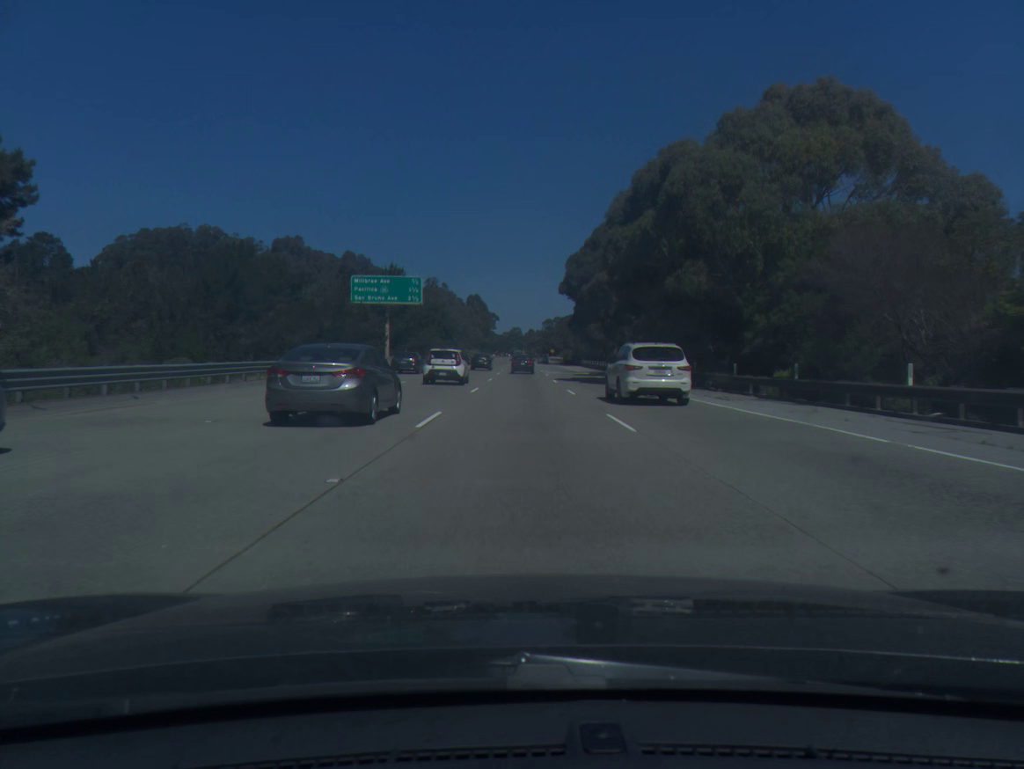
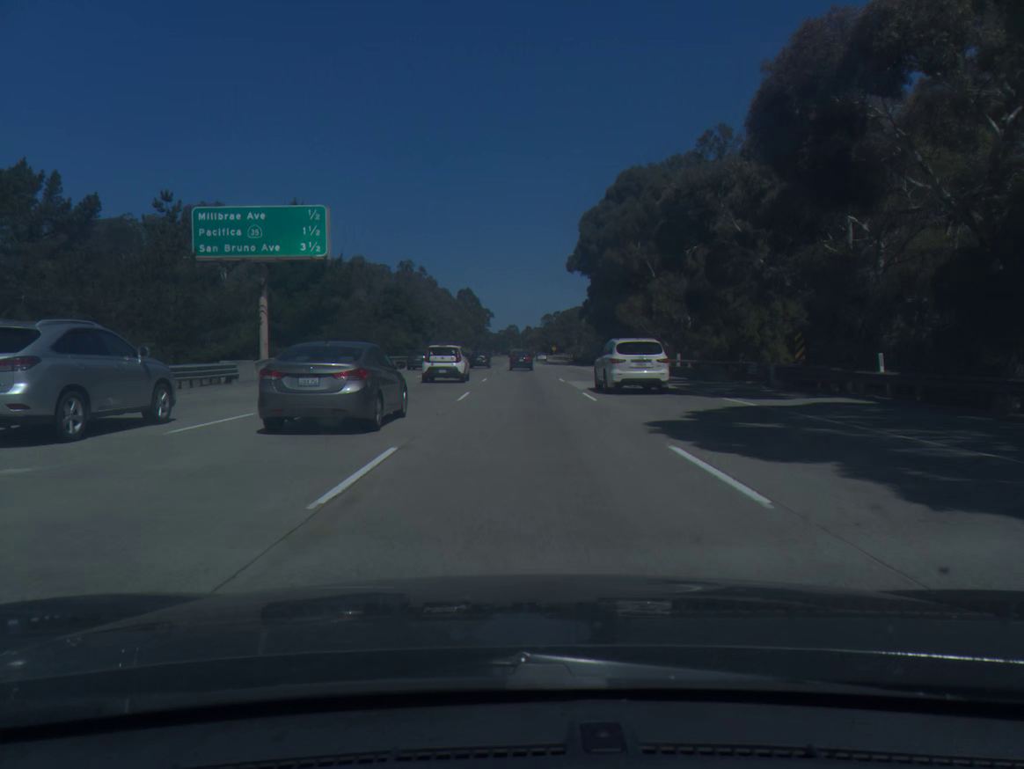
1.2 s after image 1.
(-0.1, +36.1) m; 0°
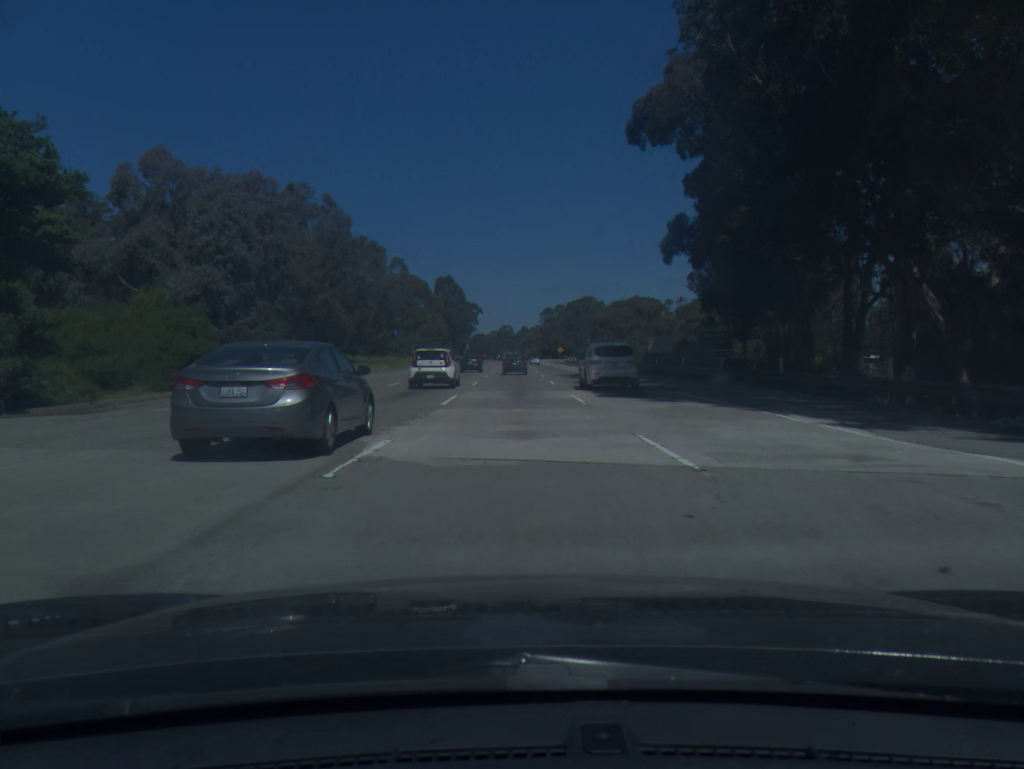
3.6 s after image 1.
(+0.3, +72.3) m; 0°
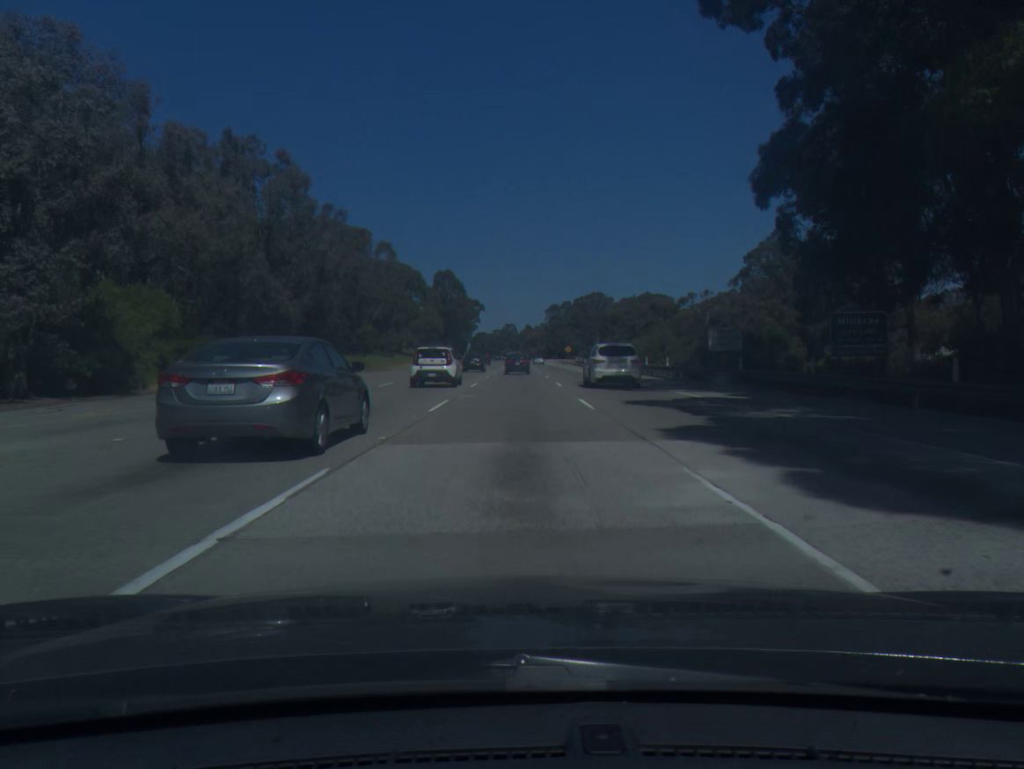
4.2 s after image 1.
(0.0, +17.7) m; 0°
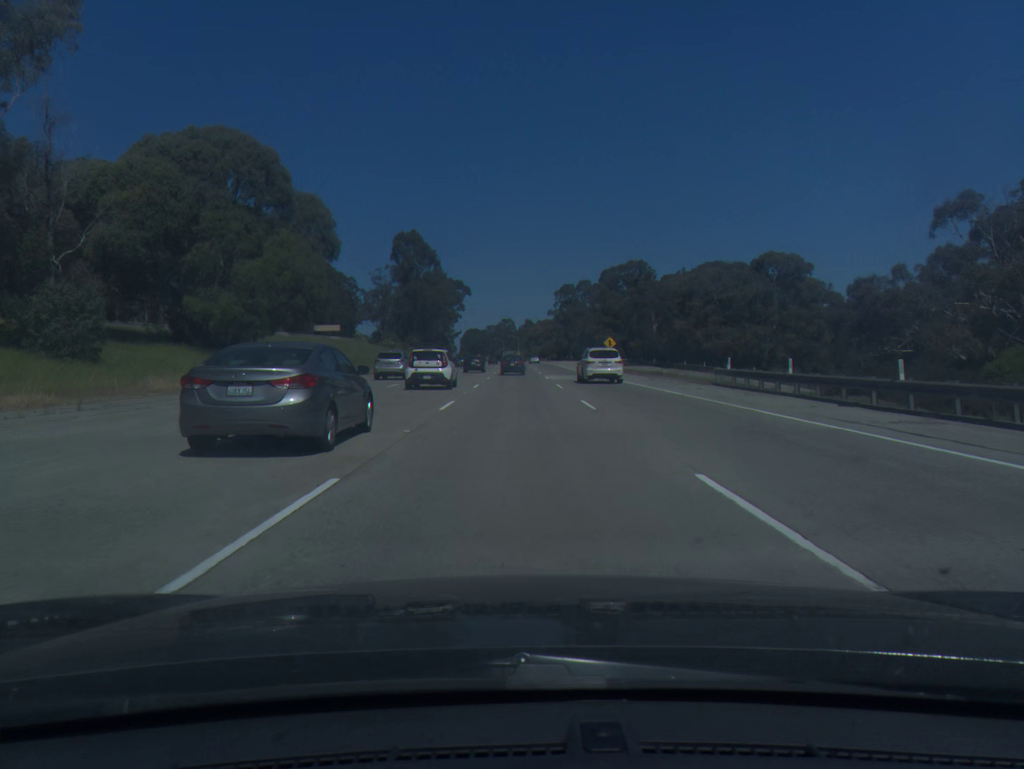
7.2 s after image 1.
(-0.2, +87.1) m; 0°
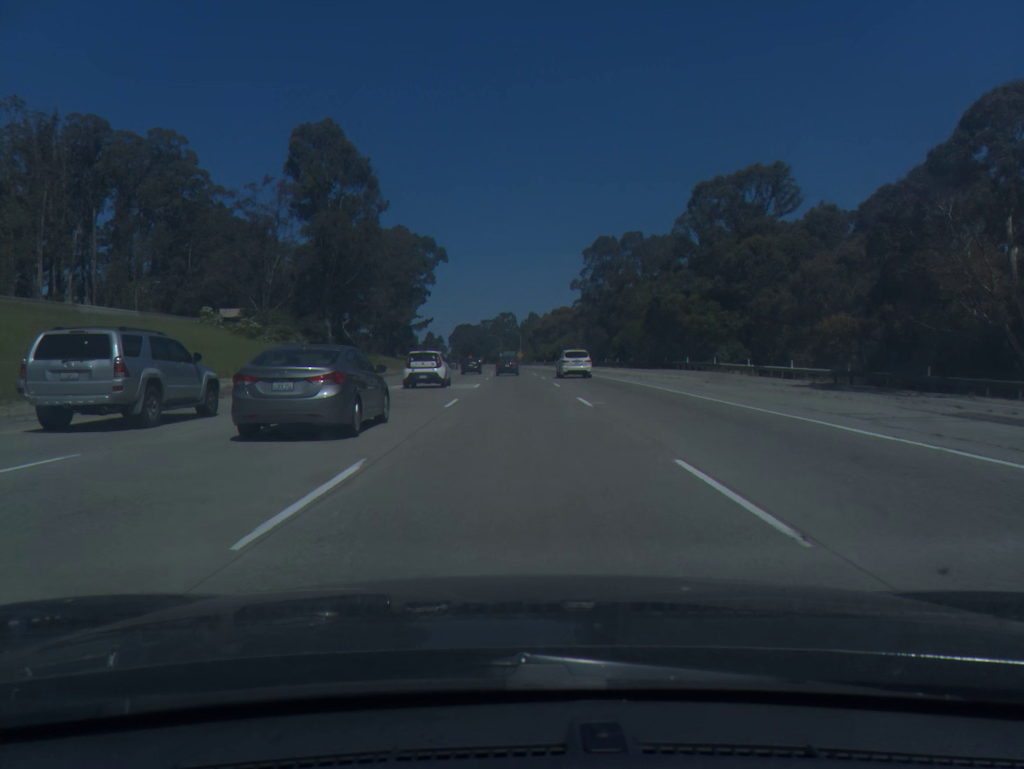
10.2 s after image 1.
(-0.3, +86.4) m; 0°
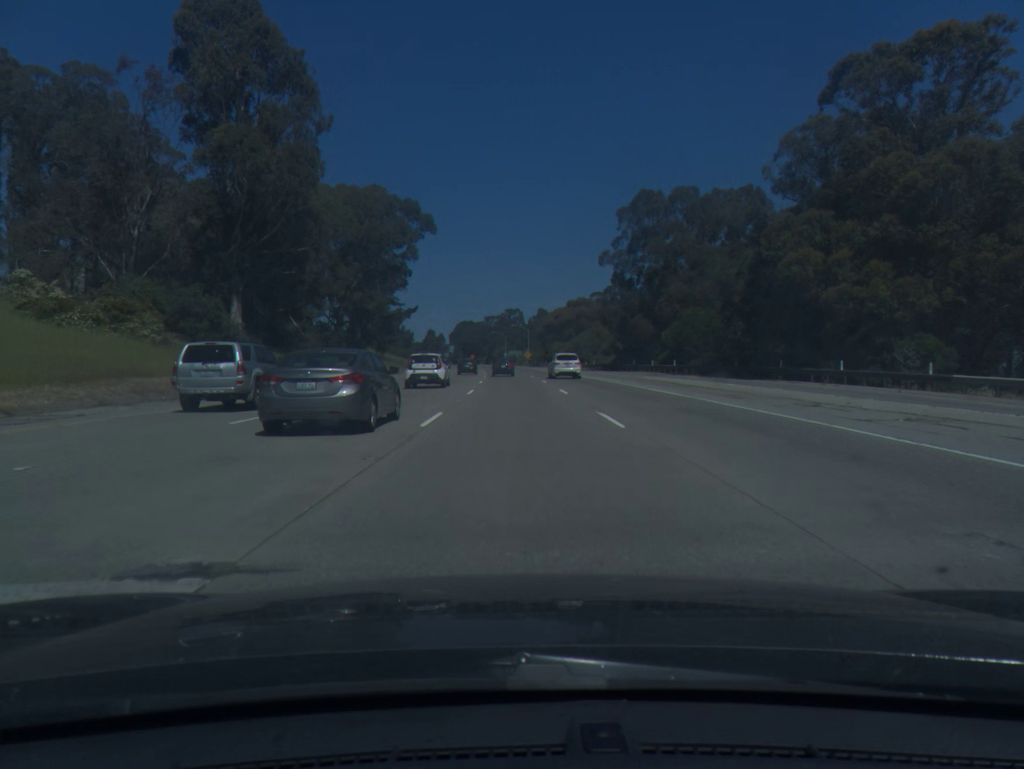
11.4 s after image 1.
(-0.1, +34.7) m; 0°
